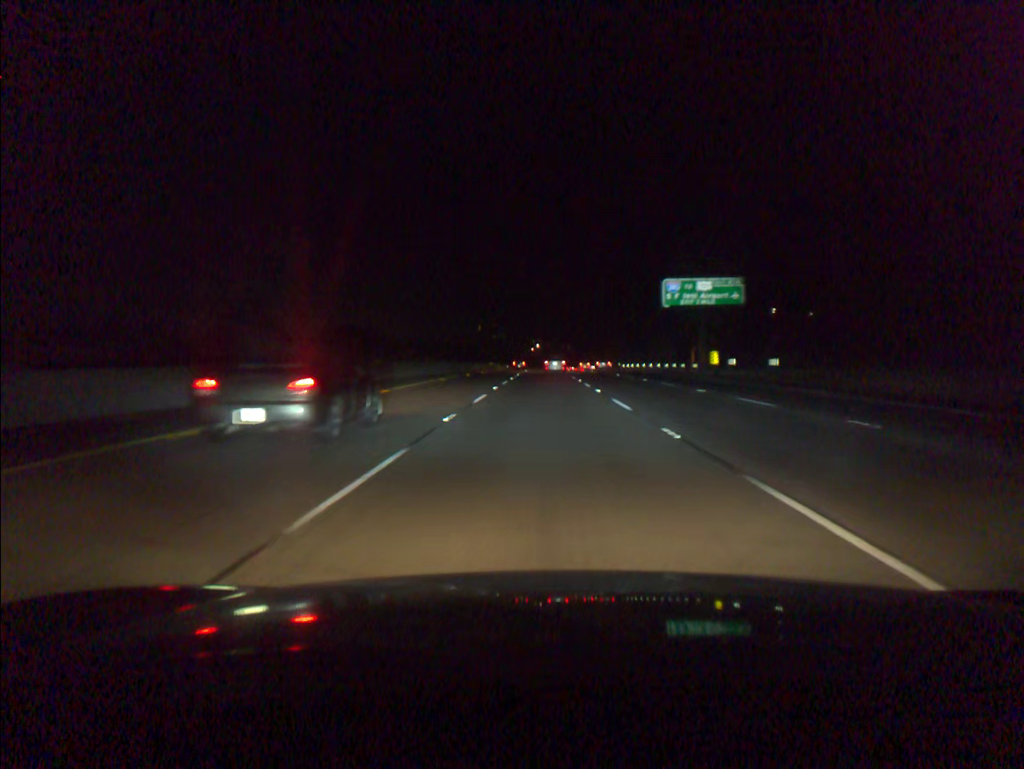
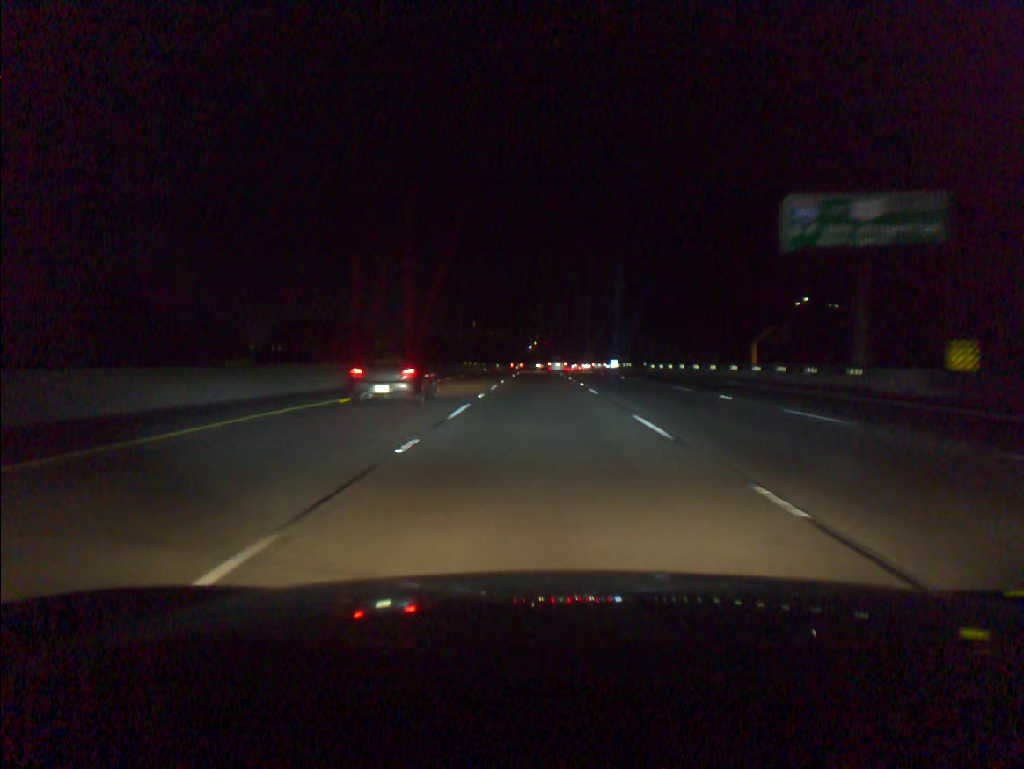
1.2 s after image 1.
(+0.1, +34.1) m; 0°
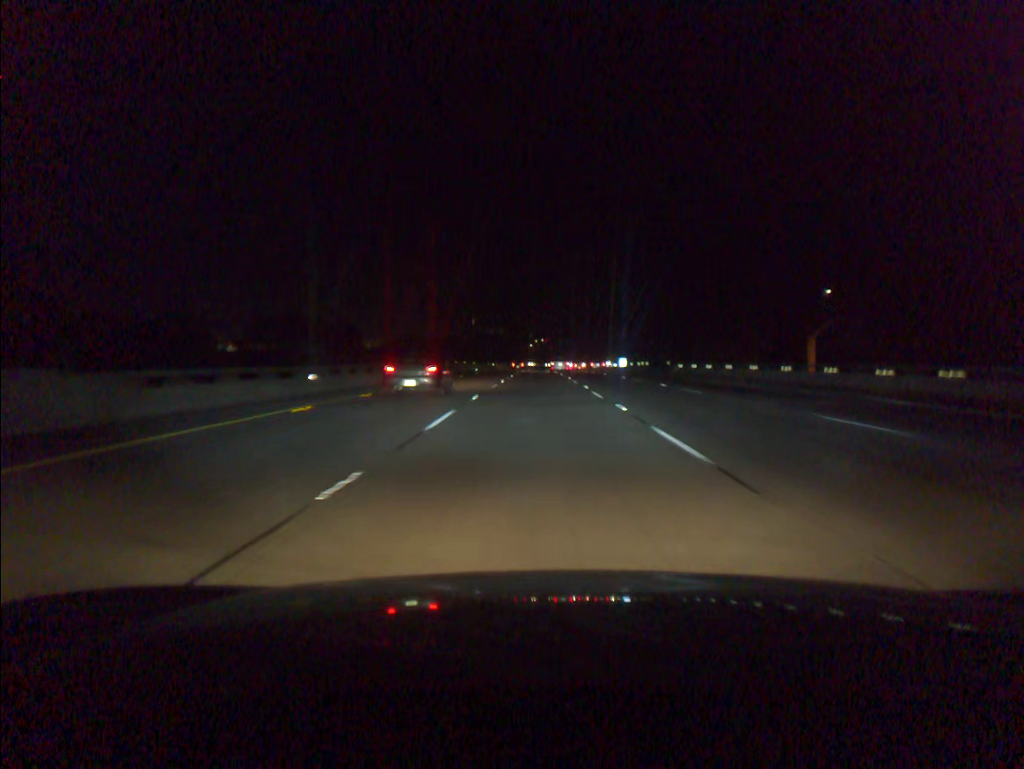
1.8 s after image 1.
(0.0, +17.1) m; 0°
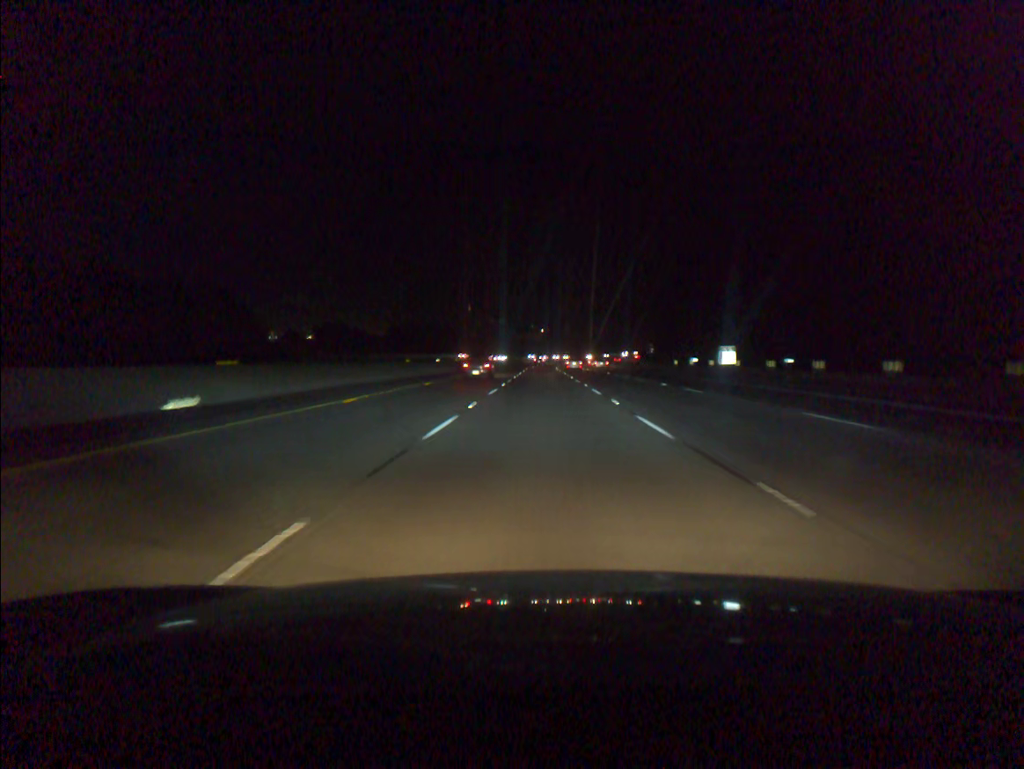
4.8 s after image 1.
(-0.4, +85.4) m; 0°
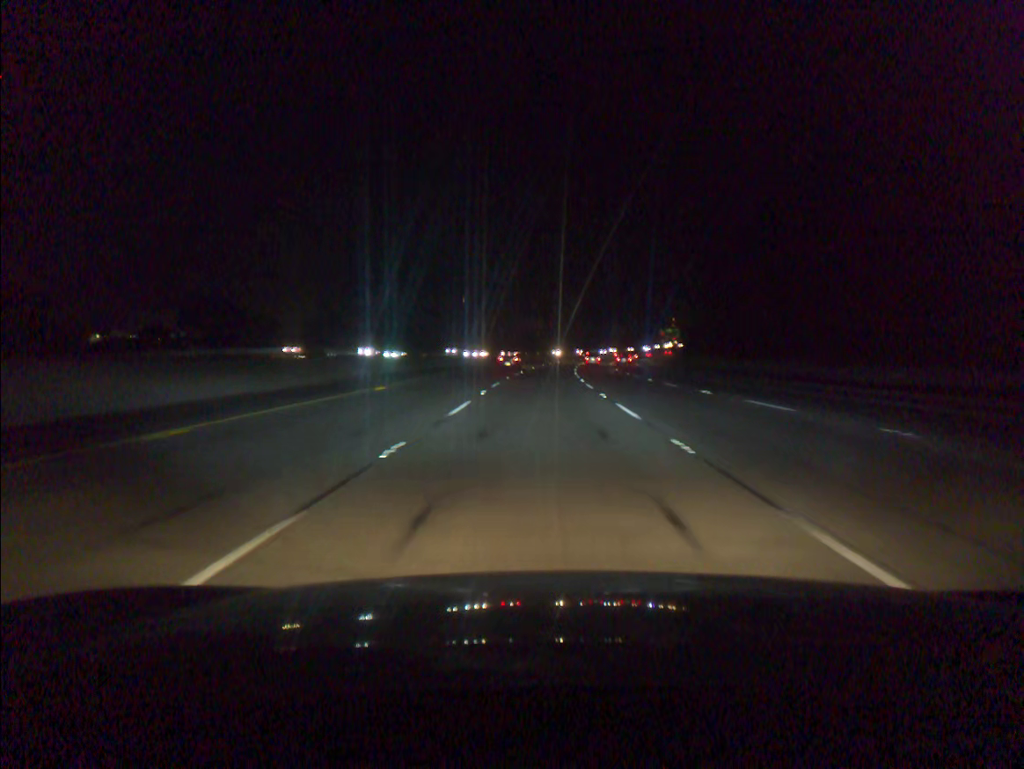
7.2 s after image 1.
(+0.2, +68.7) m; 0°
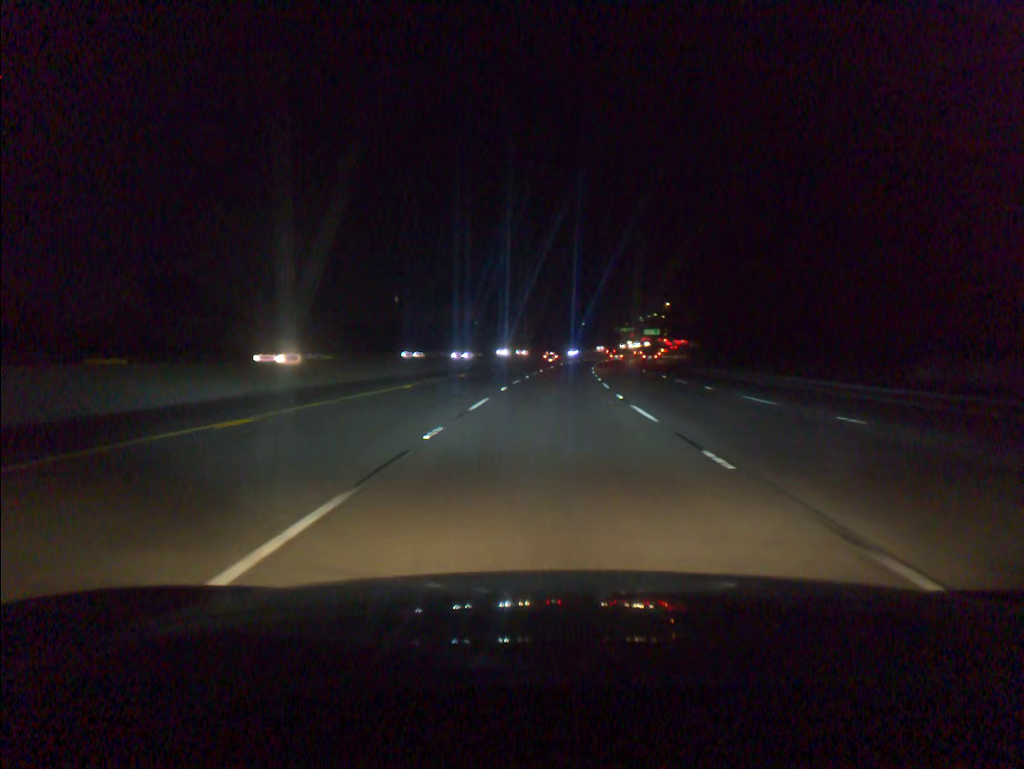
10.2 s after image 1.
(+1.9, +85.8) m; +4°
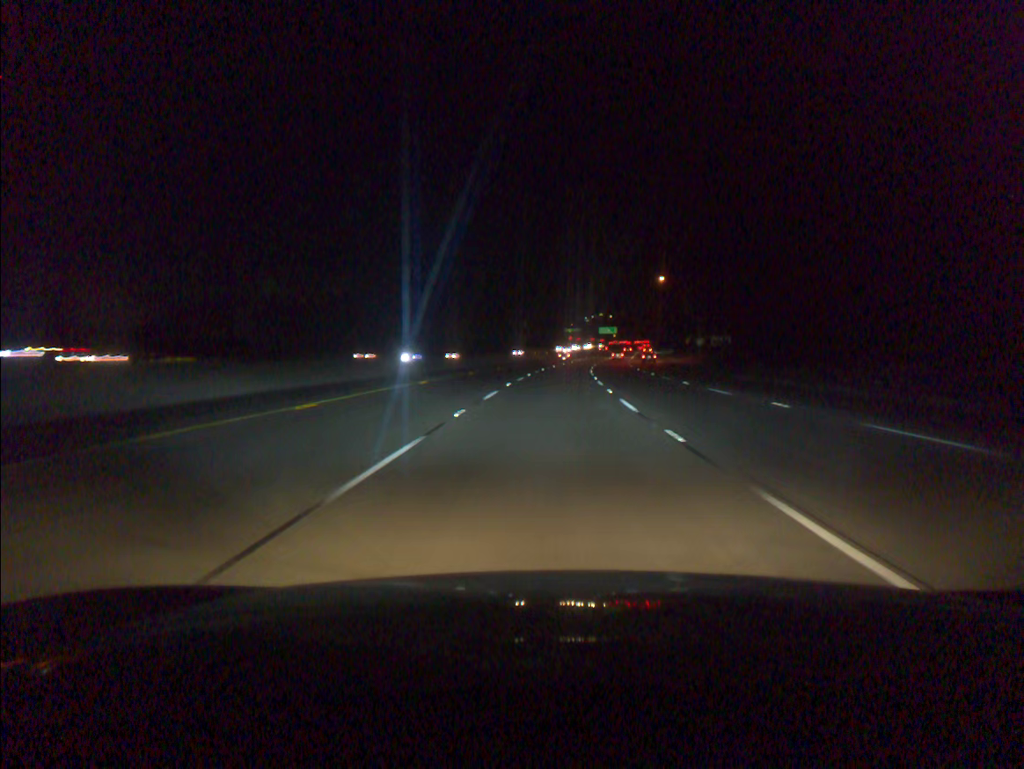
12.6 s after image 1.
(+2.7, +68.5) m; +4°
